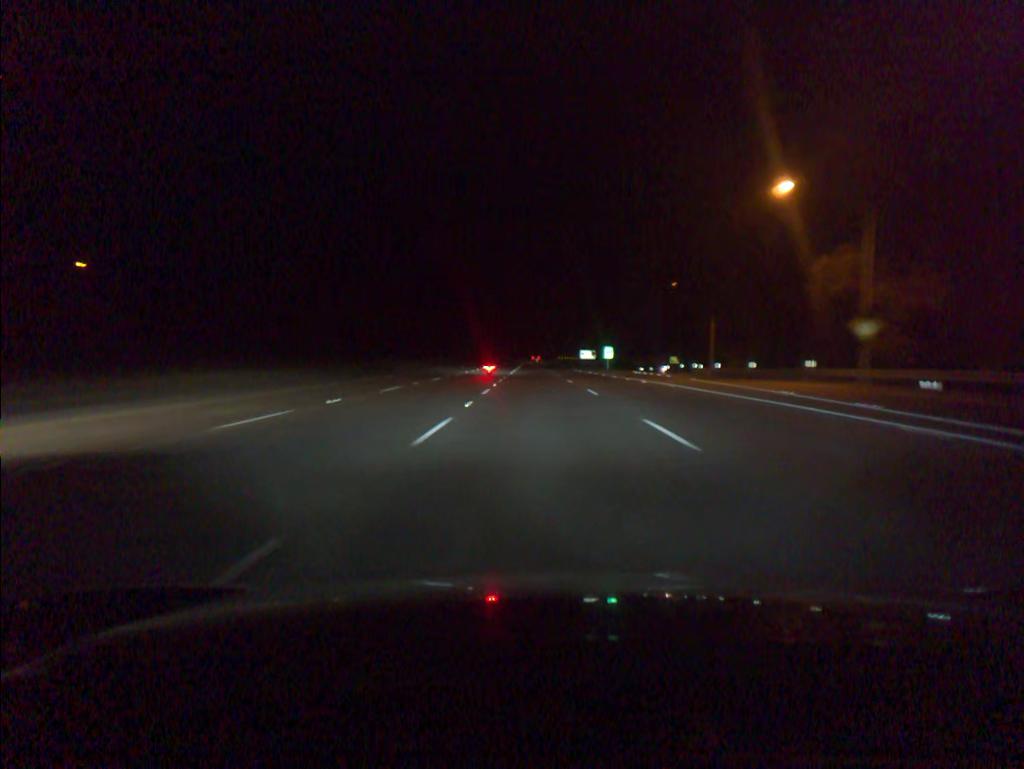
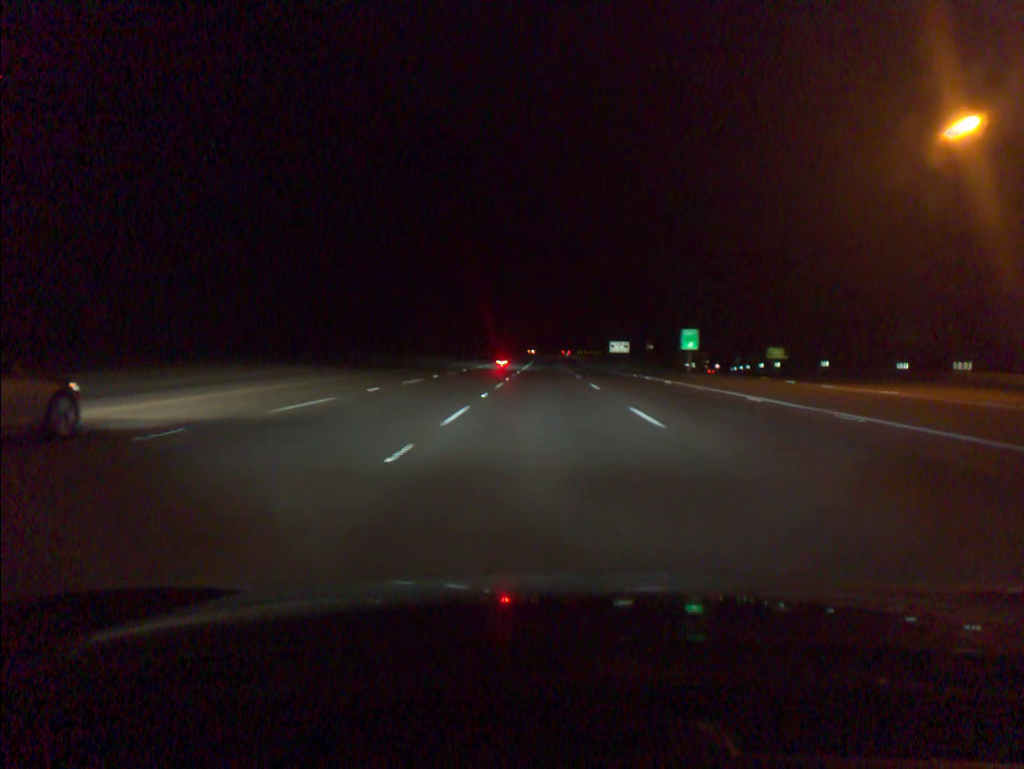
(-0.6, +55.5) m; -1°
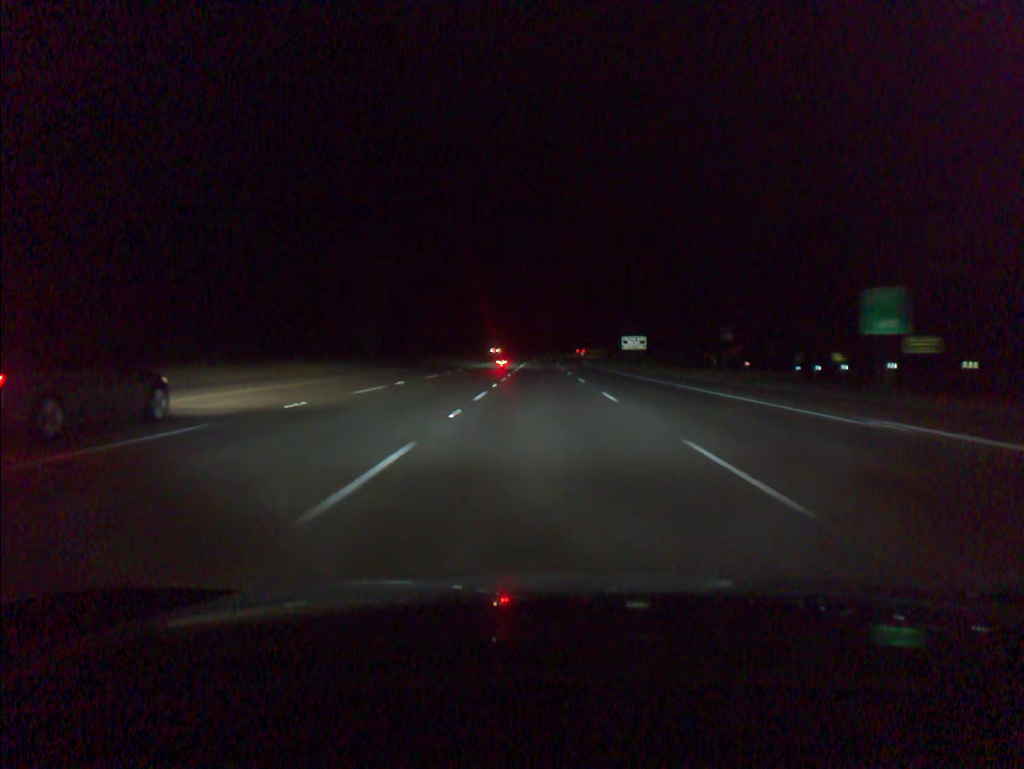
(+0.1, +37.0) m; 0°
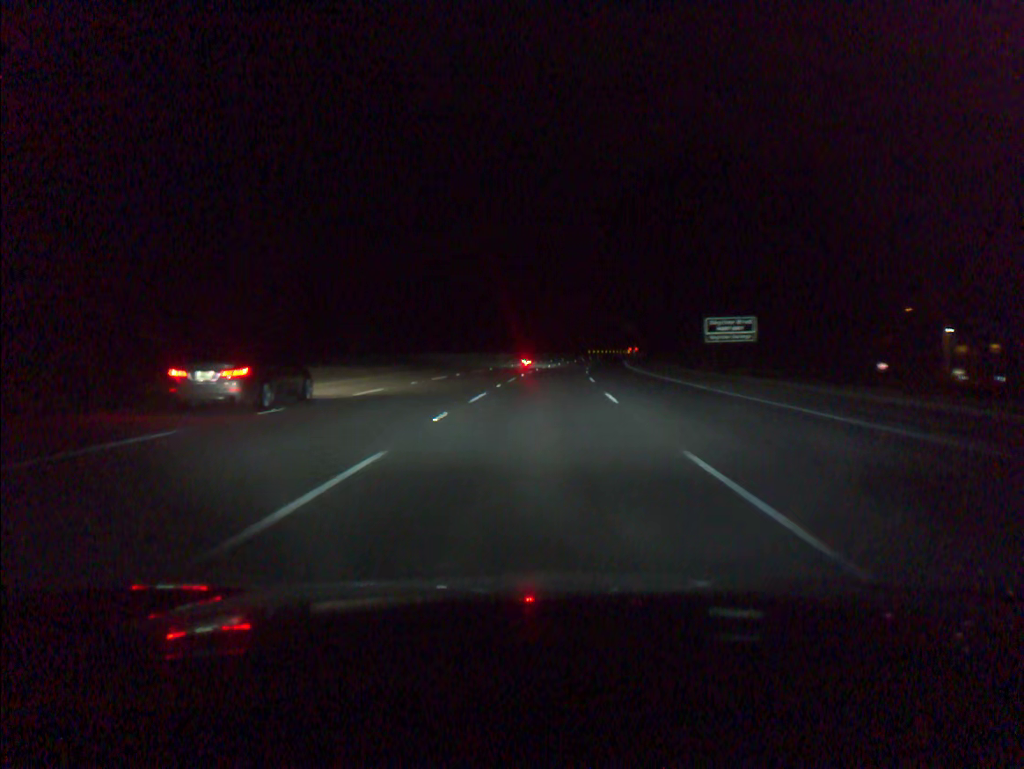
(+0.1, +73.7) m; 0°
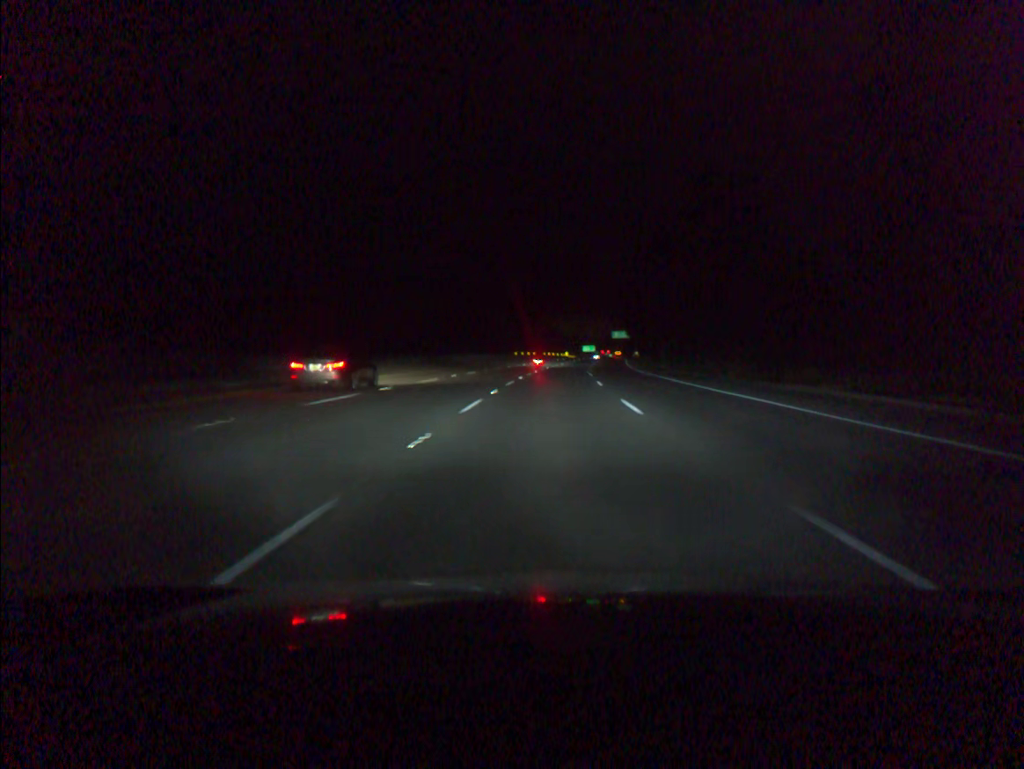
(+3.8, +91.5) m; +6°
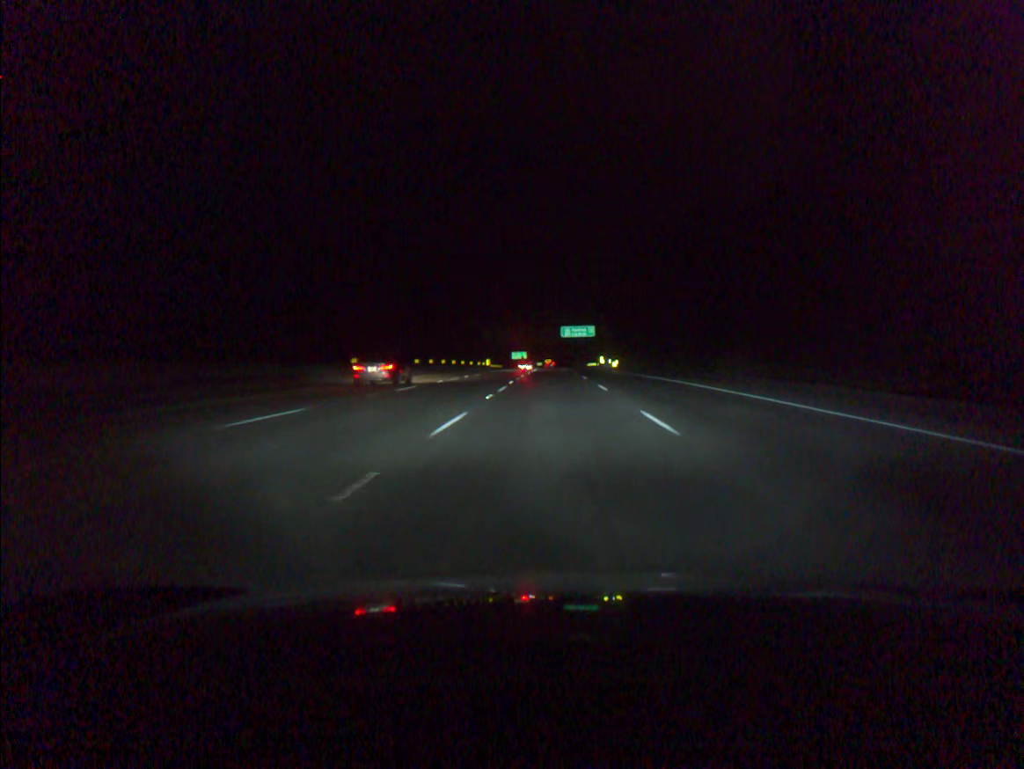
(+4.3, +91.5) m; +5°
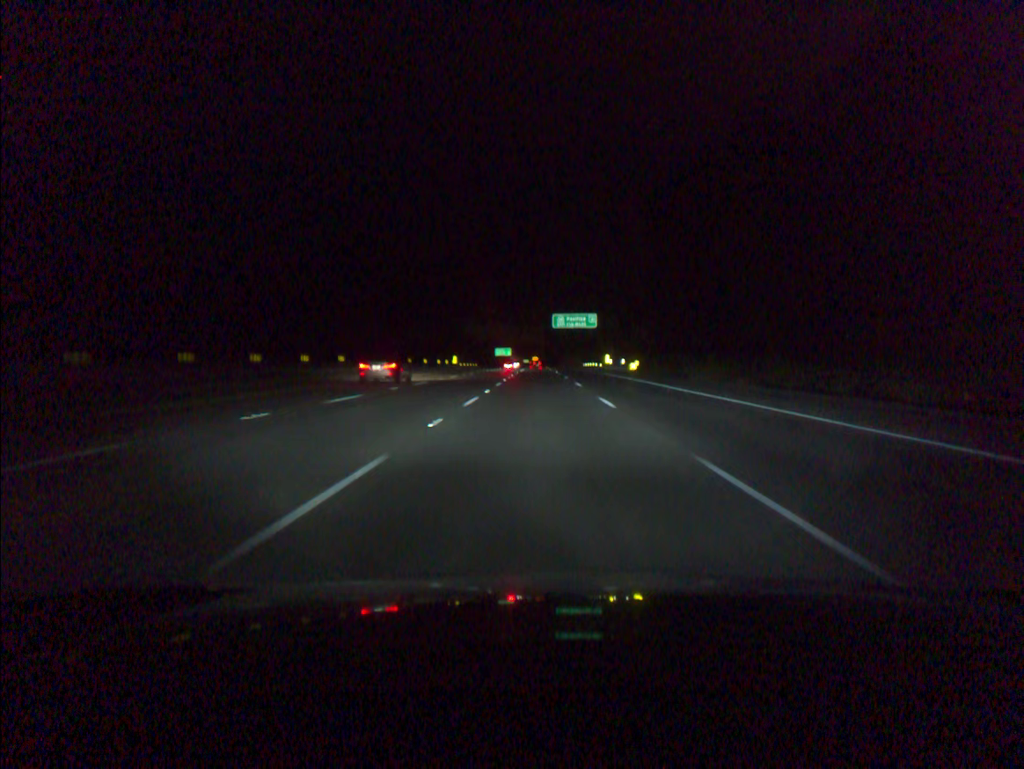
(+0.5, +36.7) m; +1°
